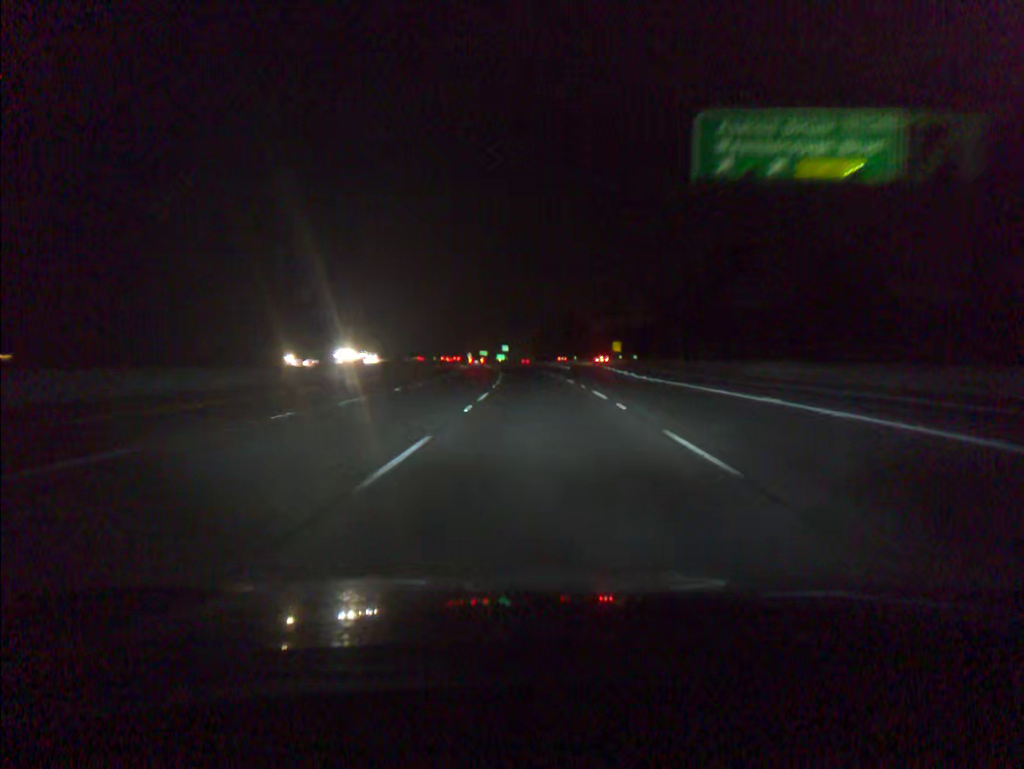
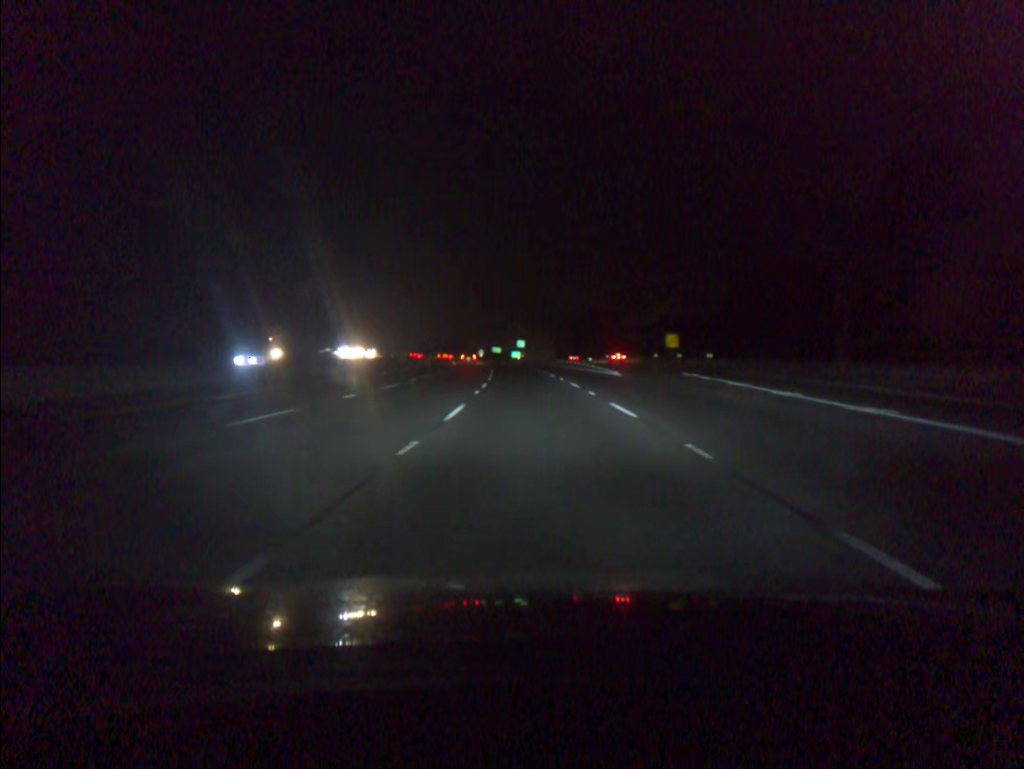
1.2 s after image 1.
(-0.4, +36.4) m; -2°
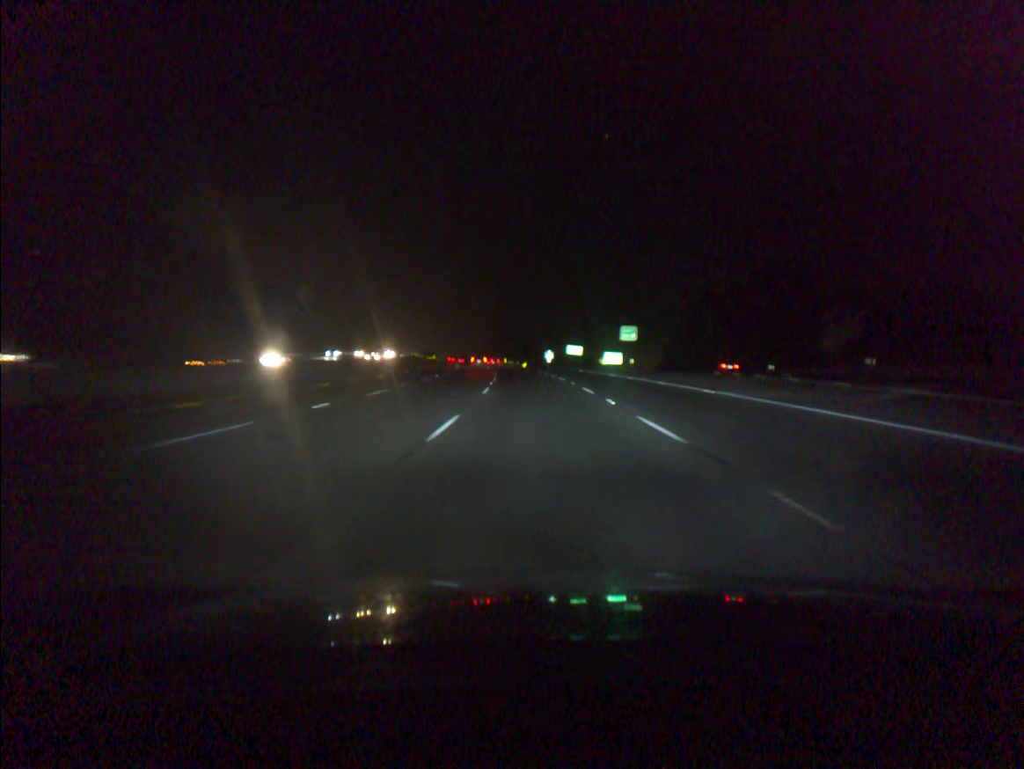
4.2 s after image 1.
(-4.8, +91.2) m; -6°
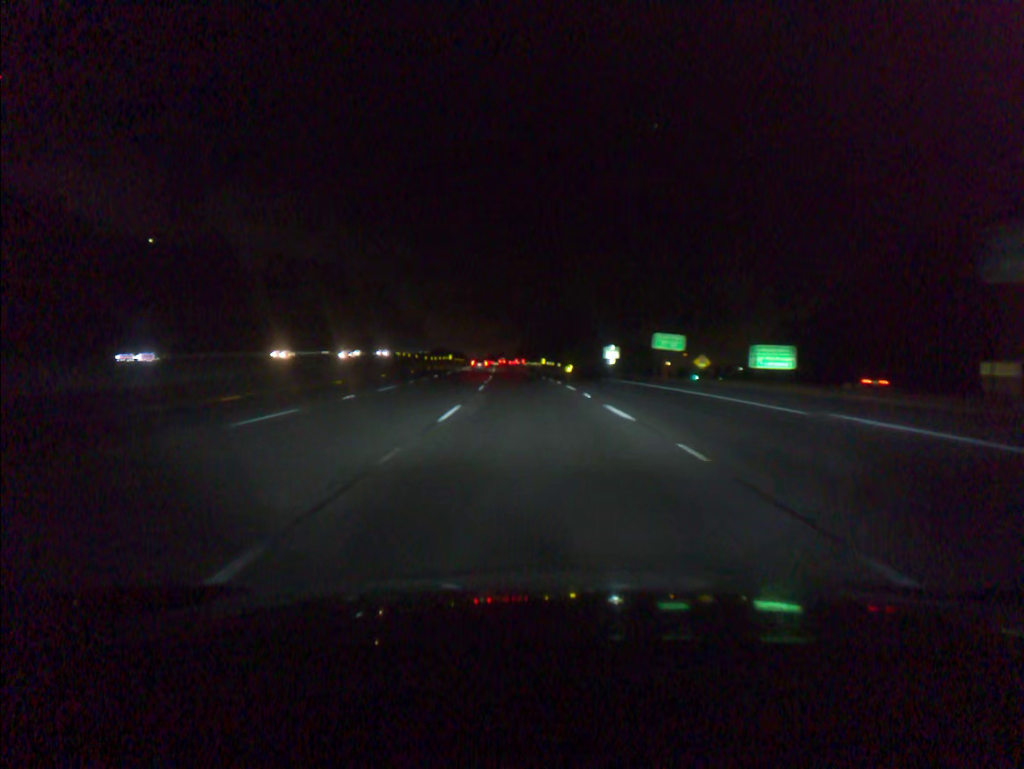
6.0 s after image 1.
(-1.4, +54.9) m; -3°
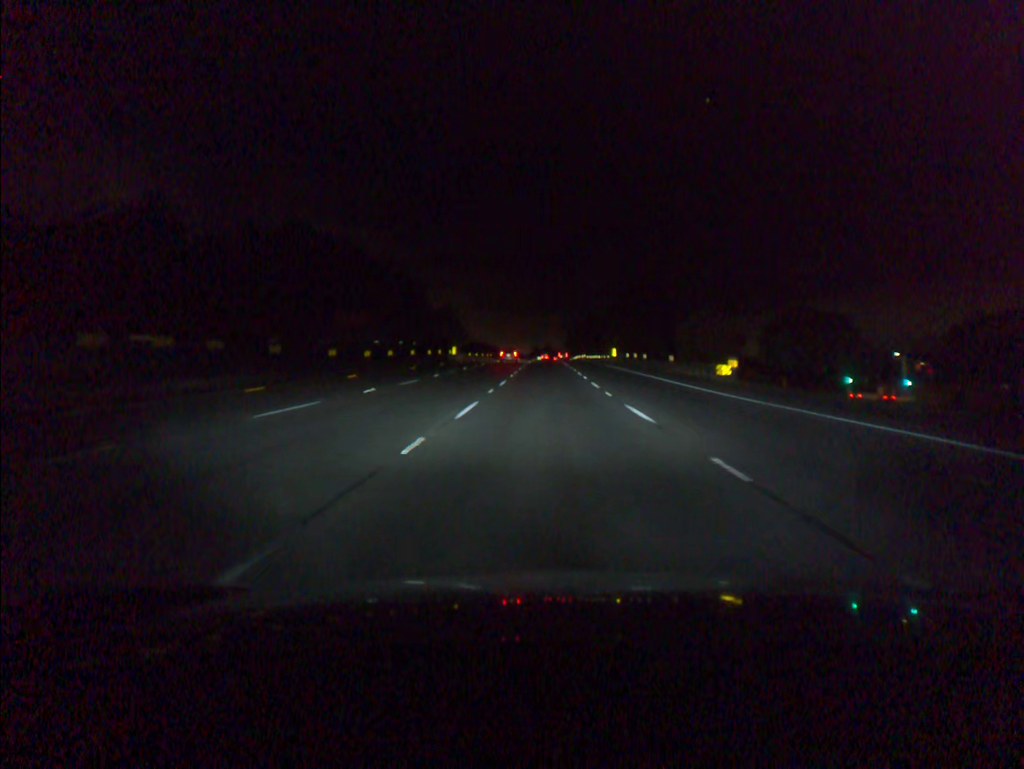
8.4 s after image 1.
(-2.8, +73.3) m; -3°
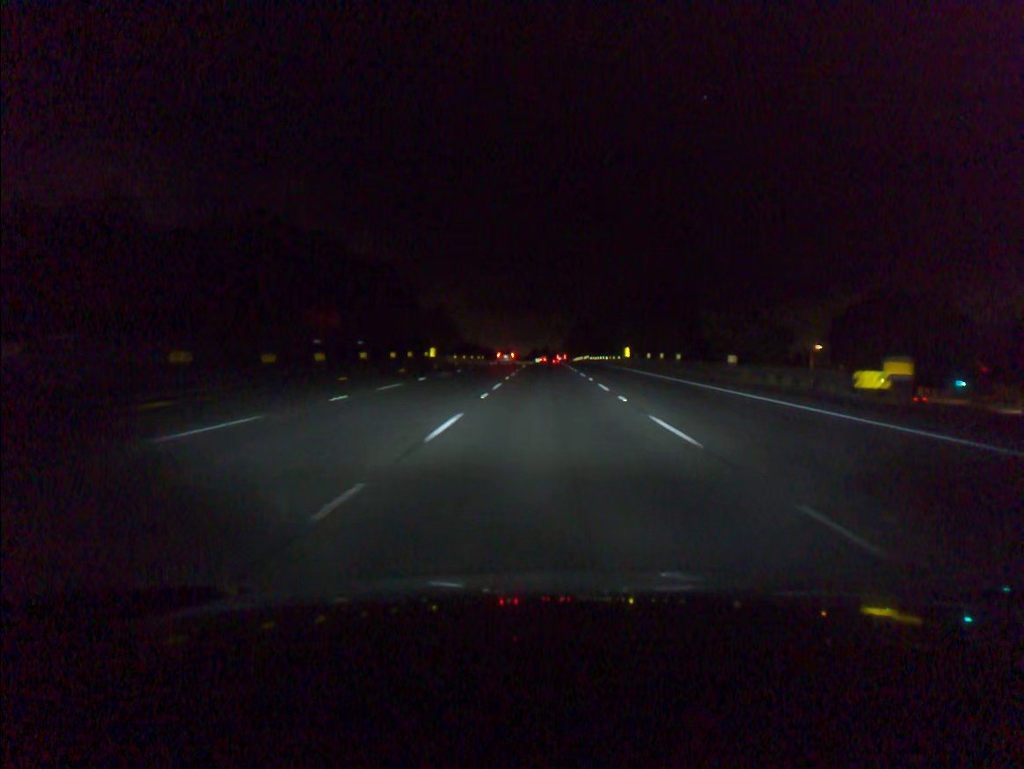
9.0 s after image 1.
(0.0, +18.4) m; 0°
